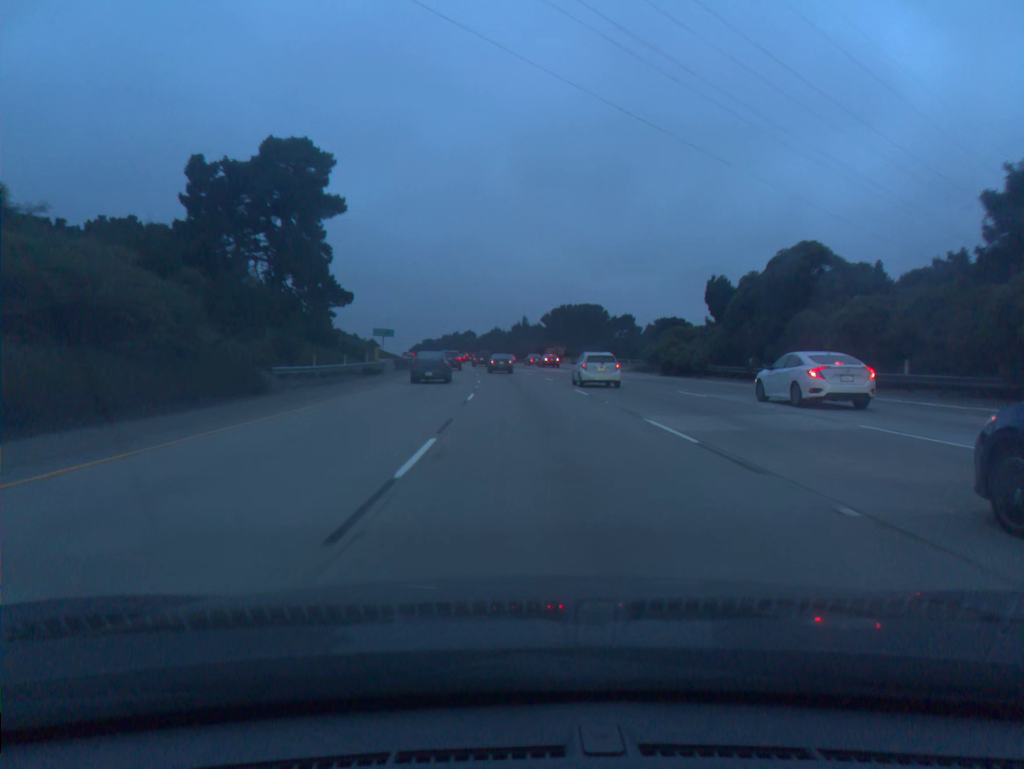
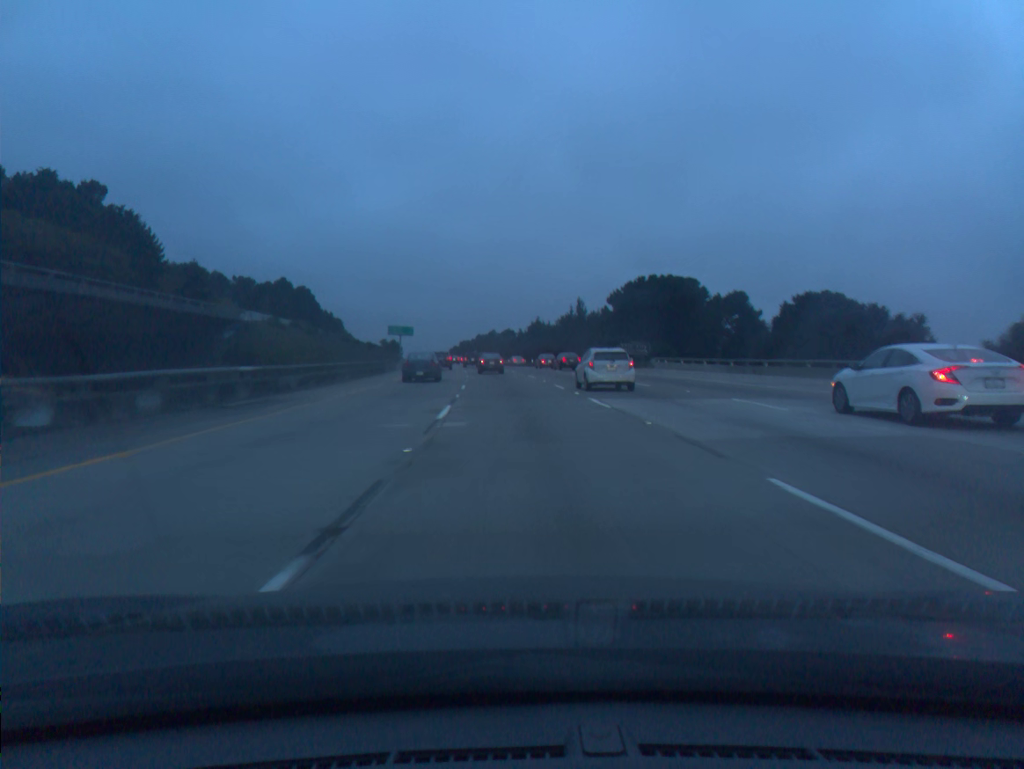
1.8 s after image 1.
(-1.3, +51.2) m; -3°
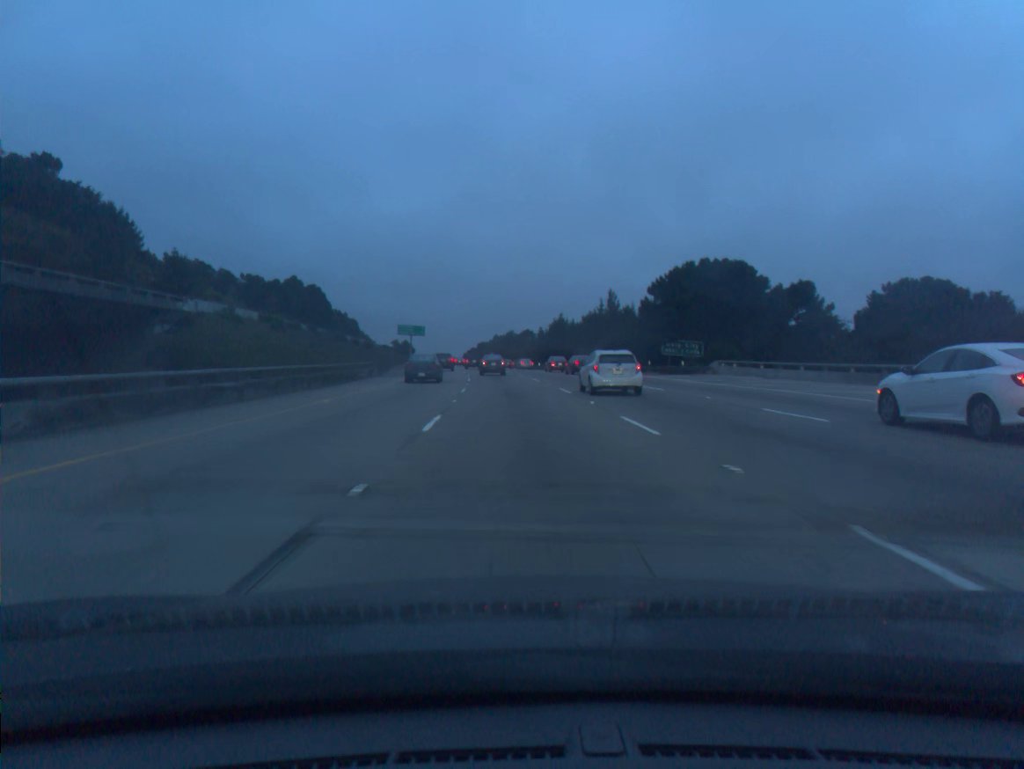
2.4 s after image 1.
(-0.2, +16.7) m; -1°
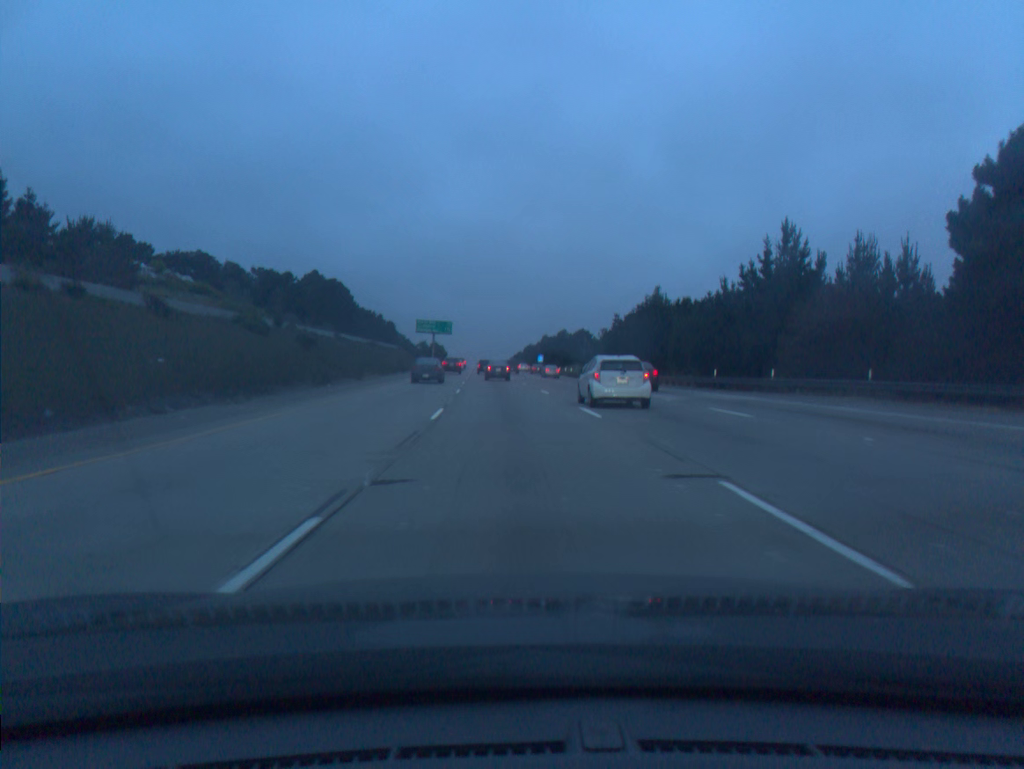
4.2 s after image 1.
(-1.5, +49.1) m; -4°
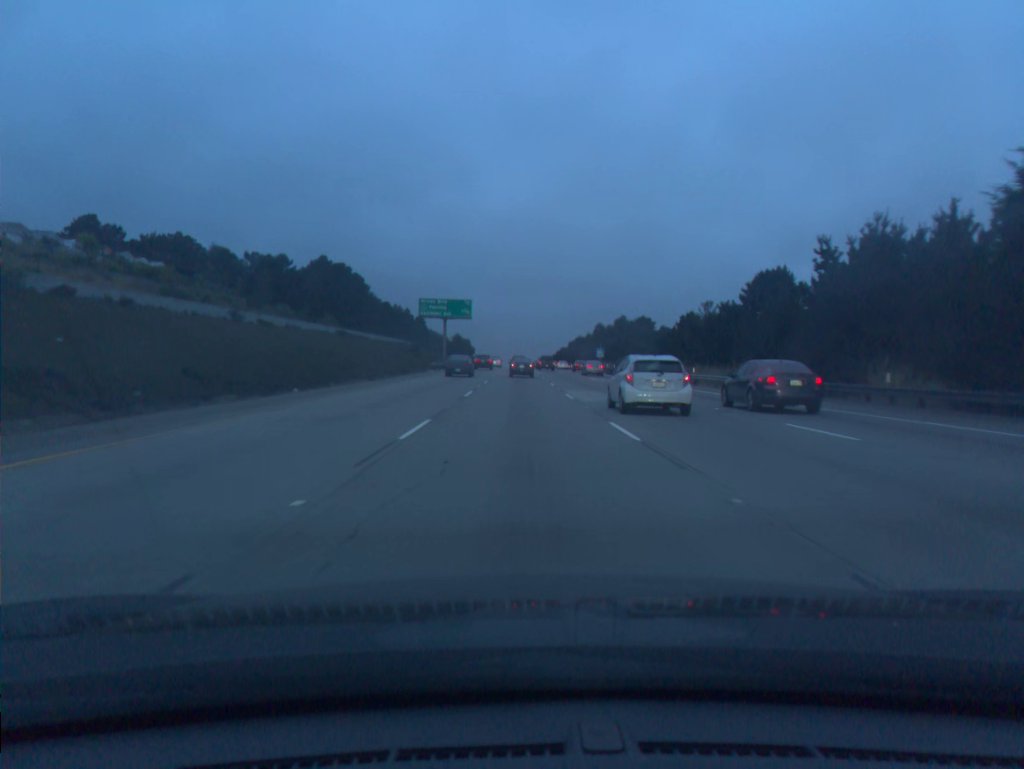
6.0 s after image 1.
(-1.5, +48.7) m; -3°
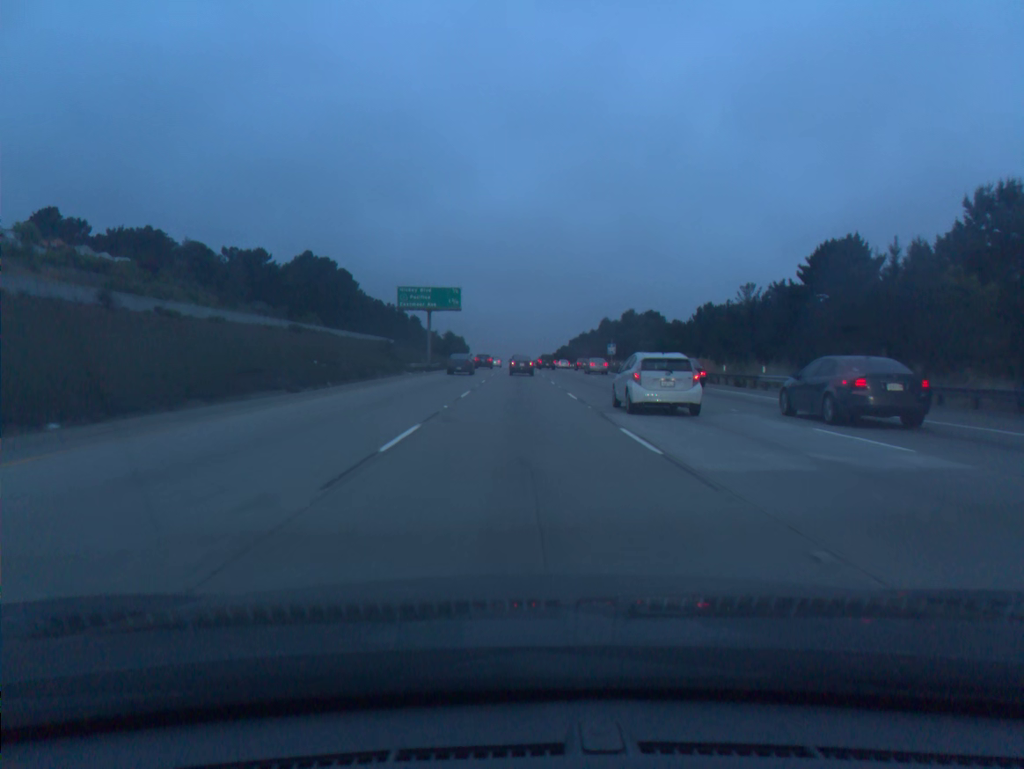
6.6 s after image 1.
(0.0, +16.3) m; 0°
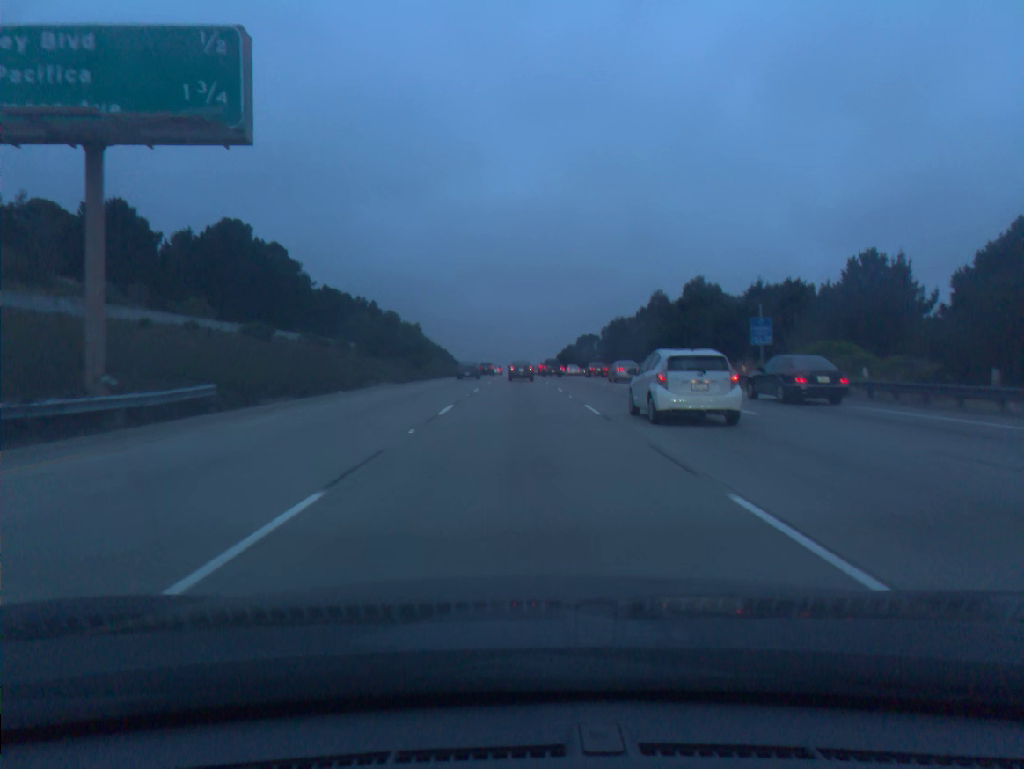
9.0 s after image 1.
(-0.2, +65.5) m; 0°
